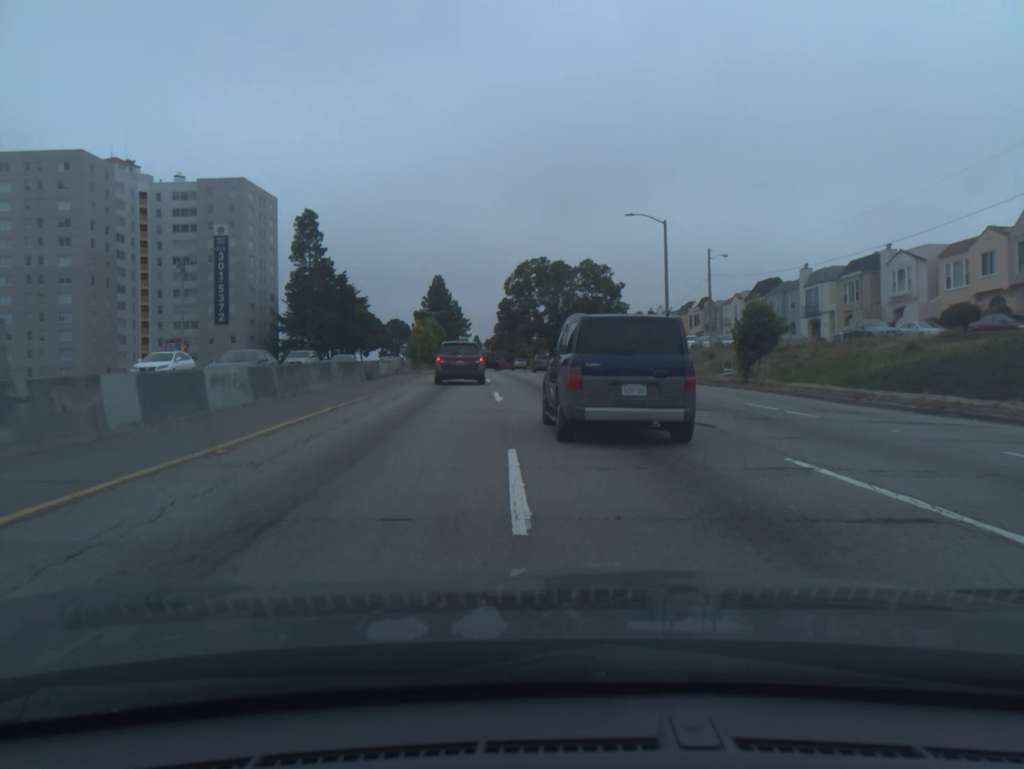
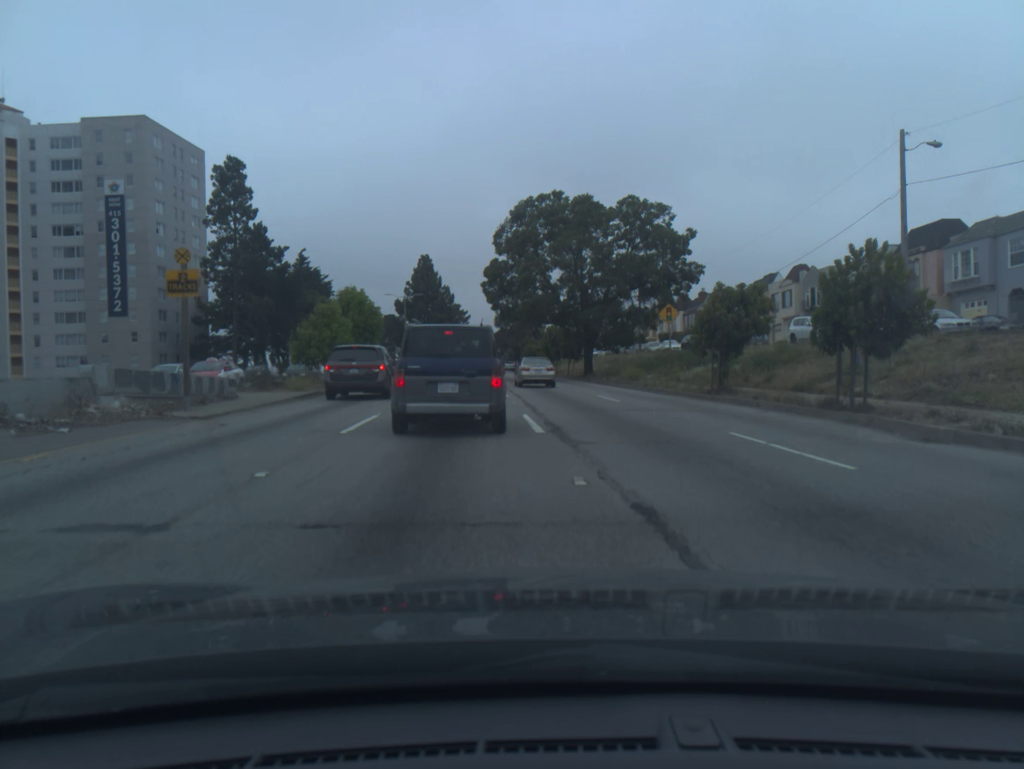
(-0.3, +36.1) m; -1°
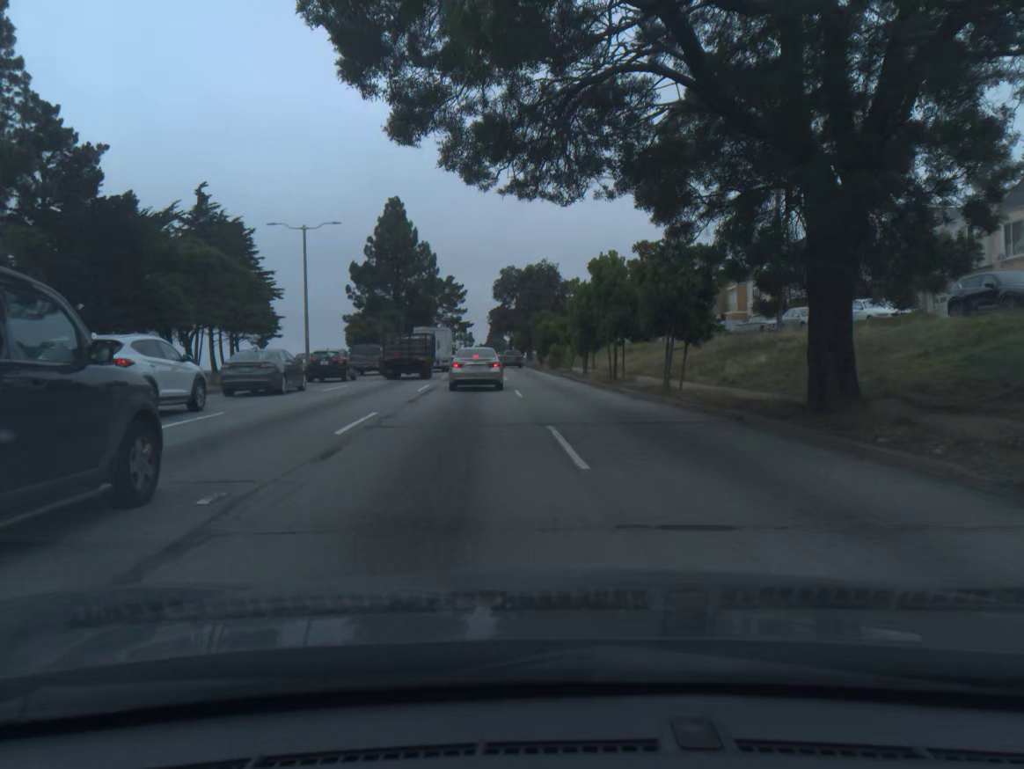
(-0.5, +45.5) m; -1°
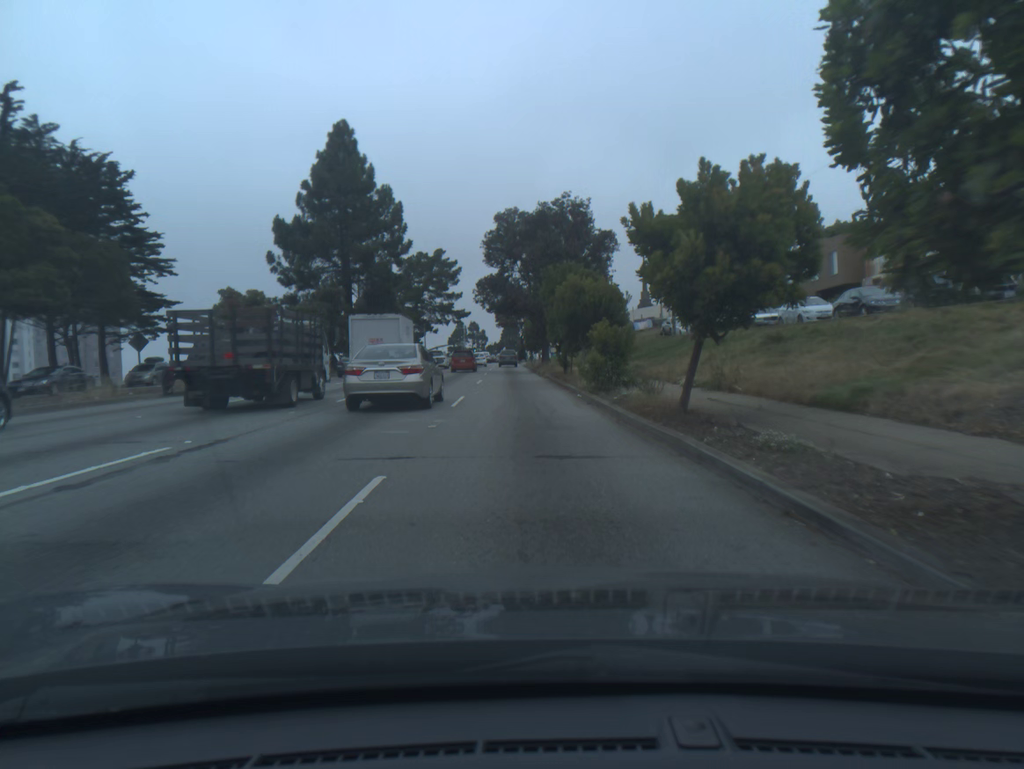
(-0.3, +34.3) m; -2°
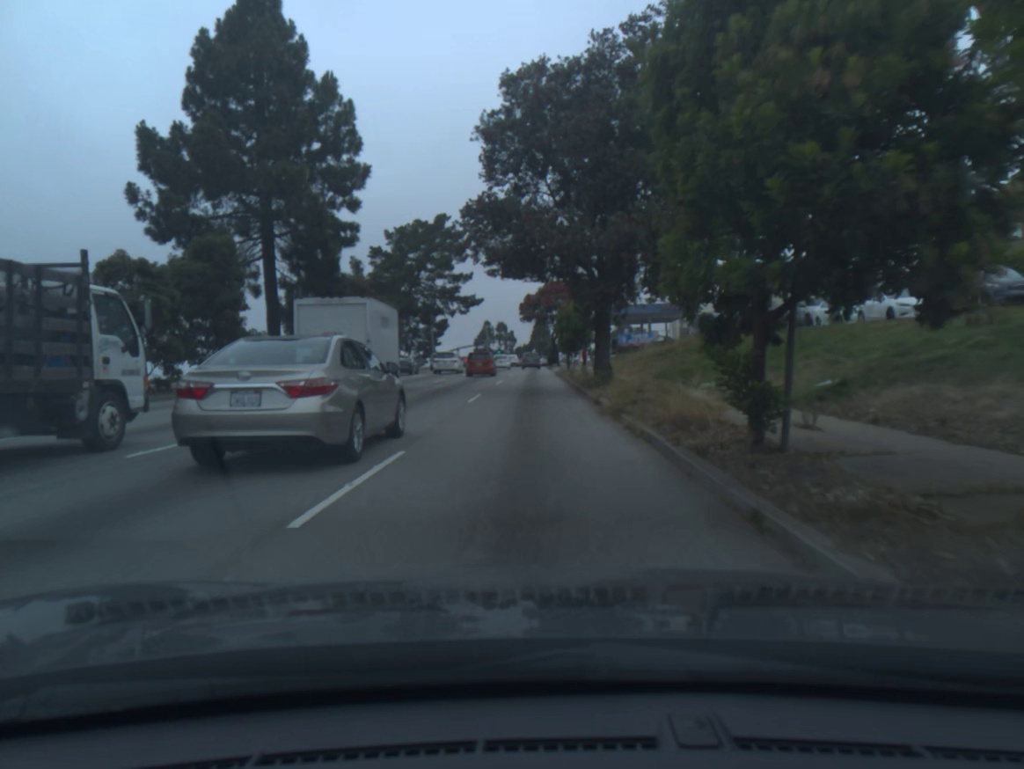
(-0.6, +27.4) m; -2°
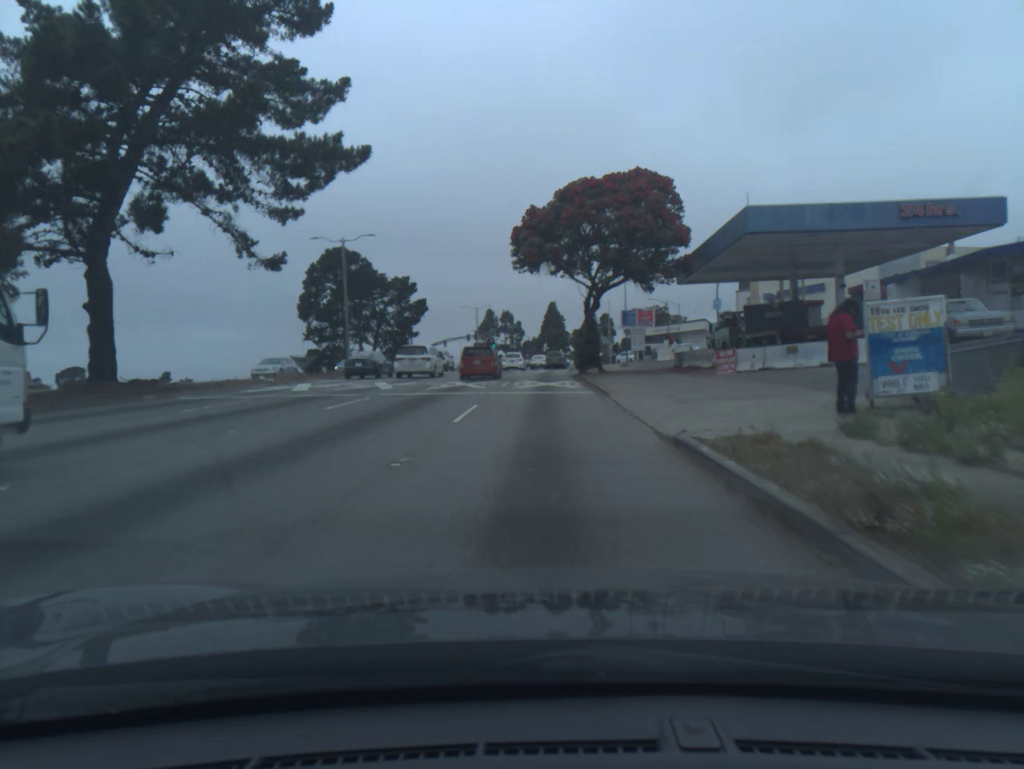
(-0.4, +50.6) m; -1°
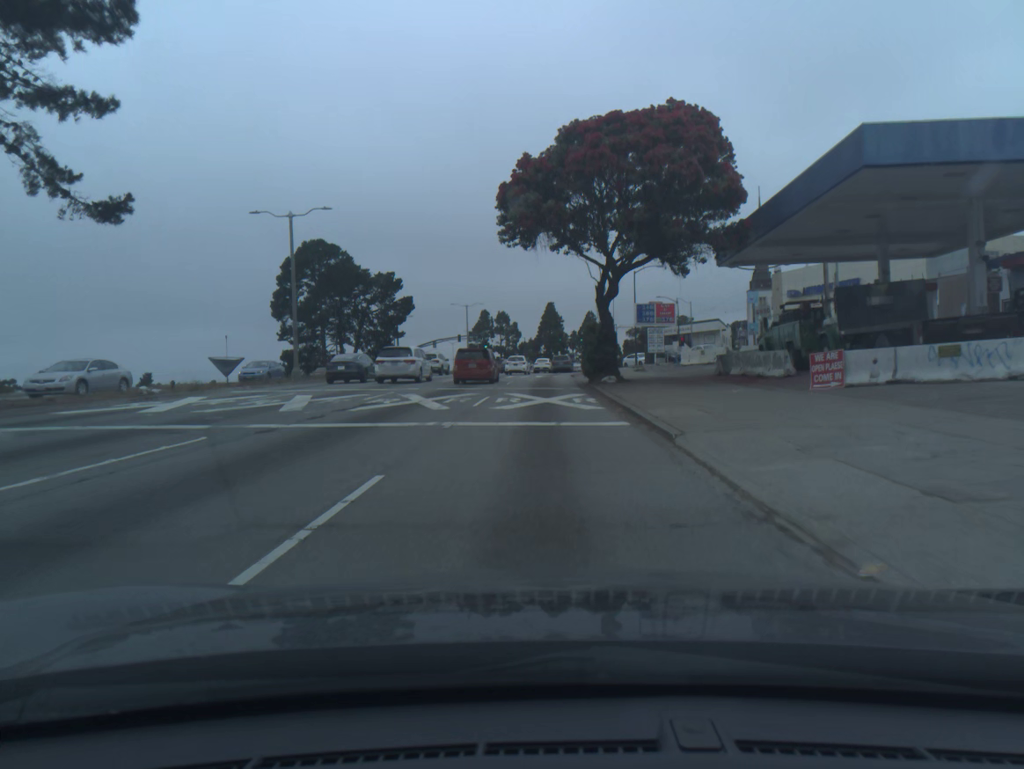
(0.0, +10.4) m; 0°
